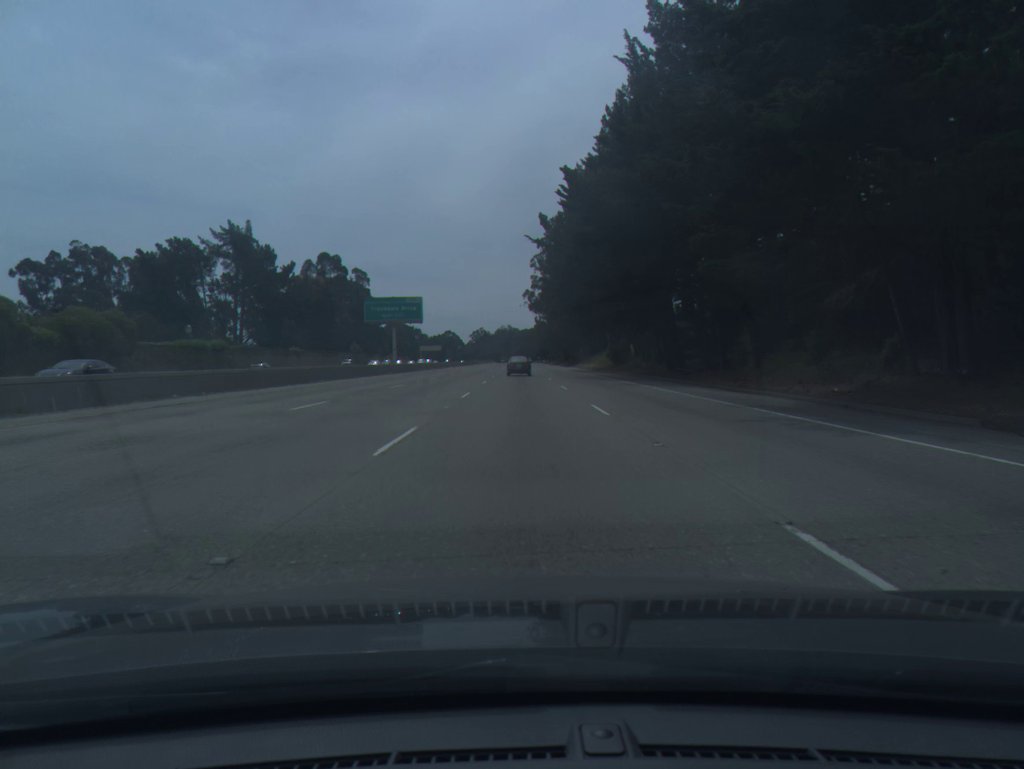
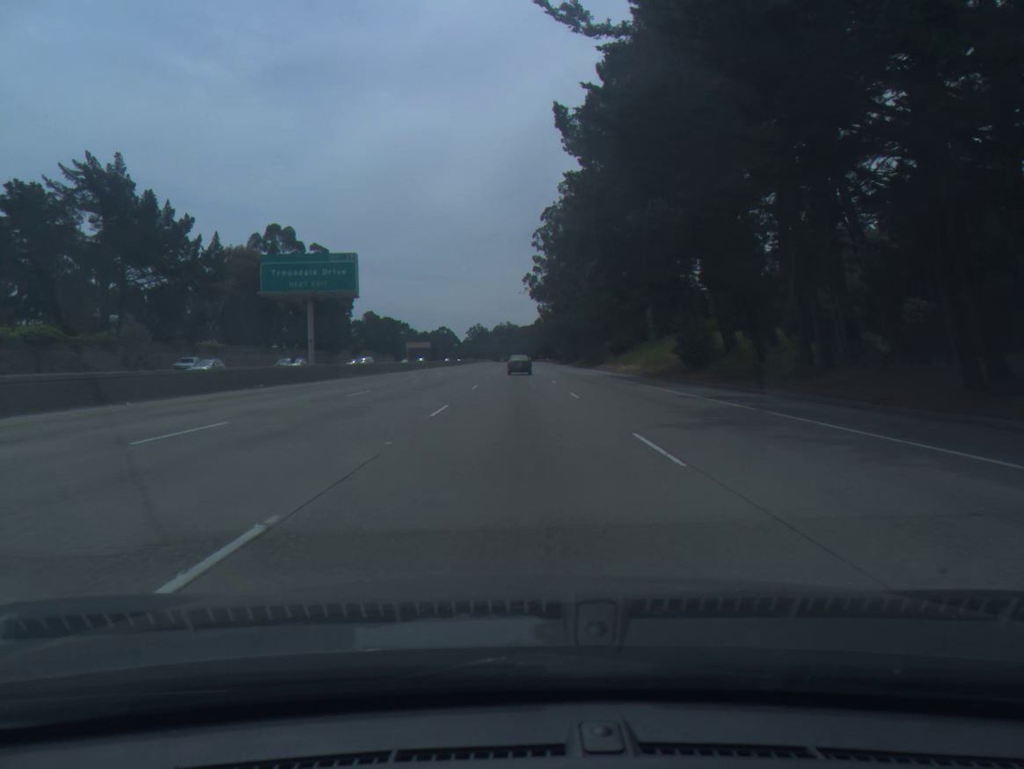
(0.0, +37.2) m; 0°
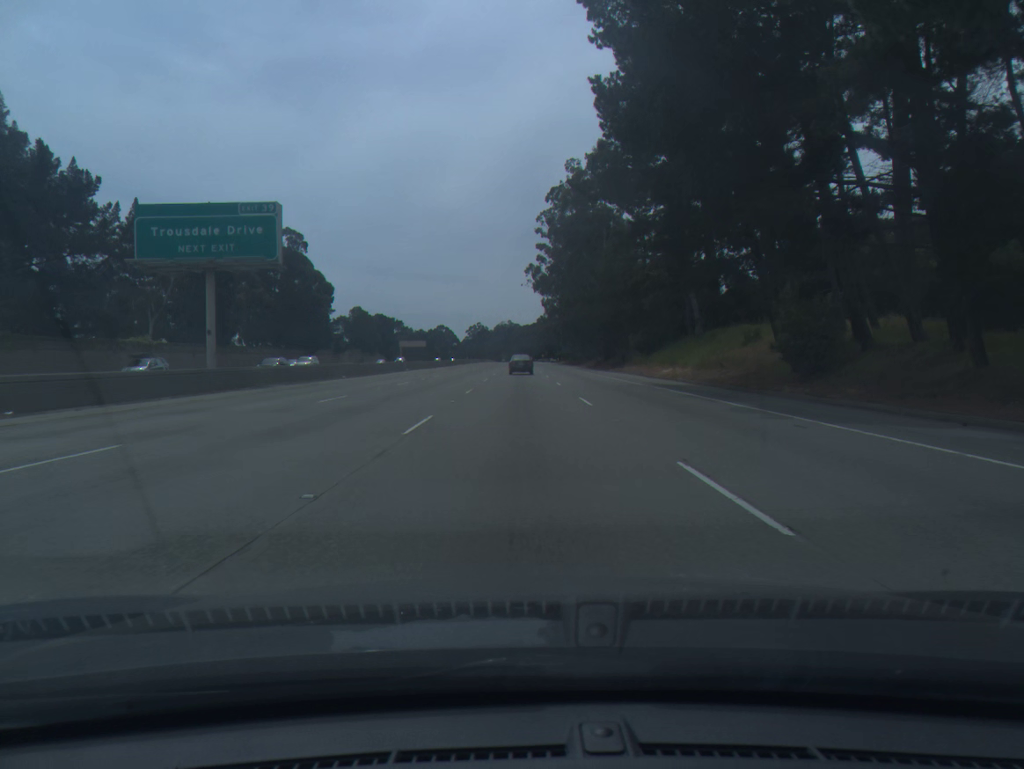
(0.0, +18.5) m; 0°
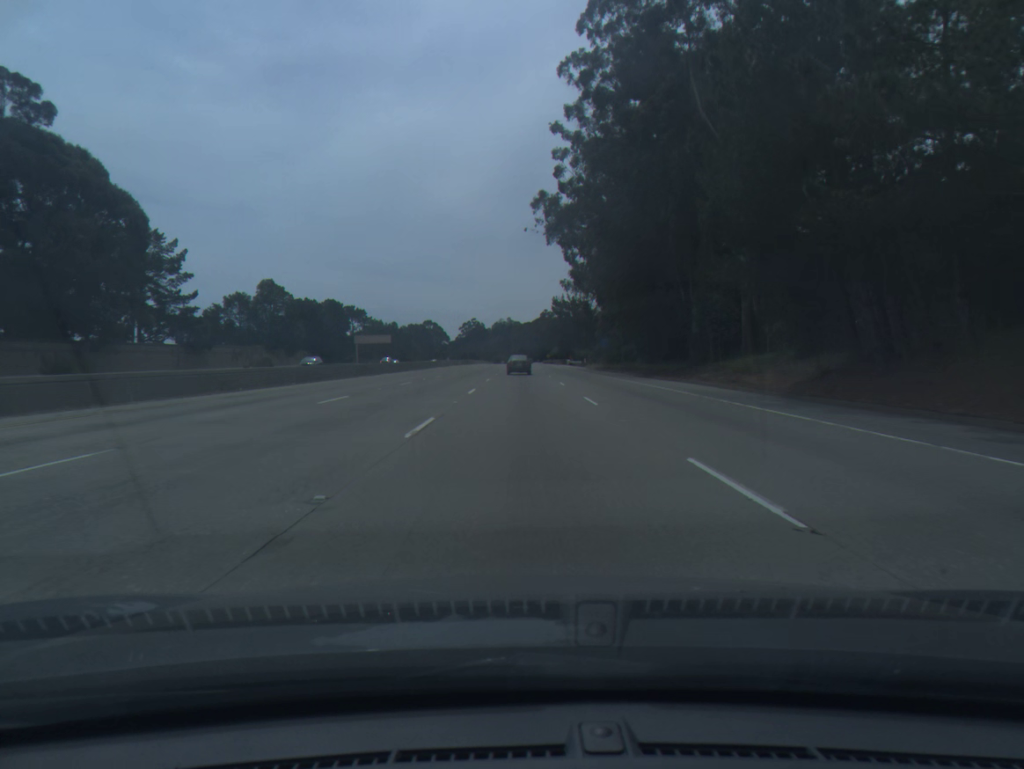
(-0.2, +73.2) m; 0°
